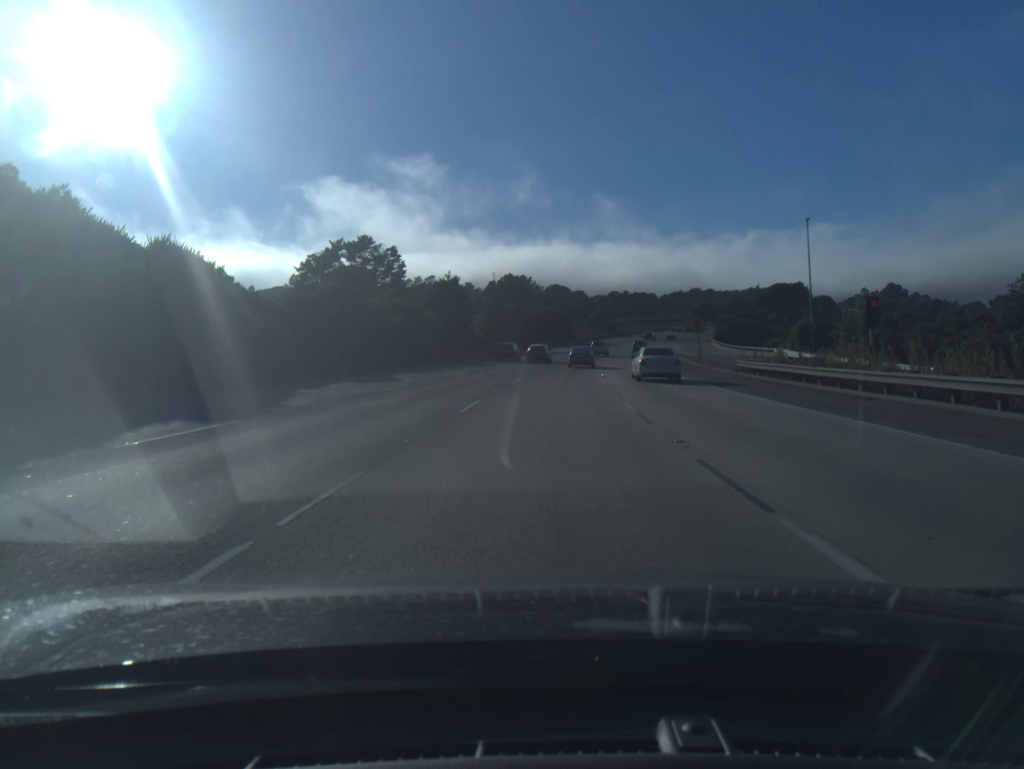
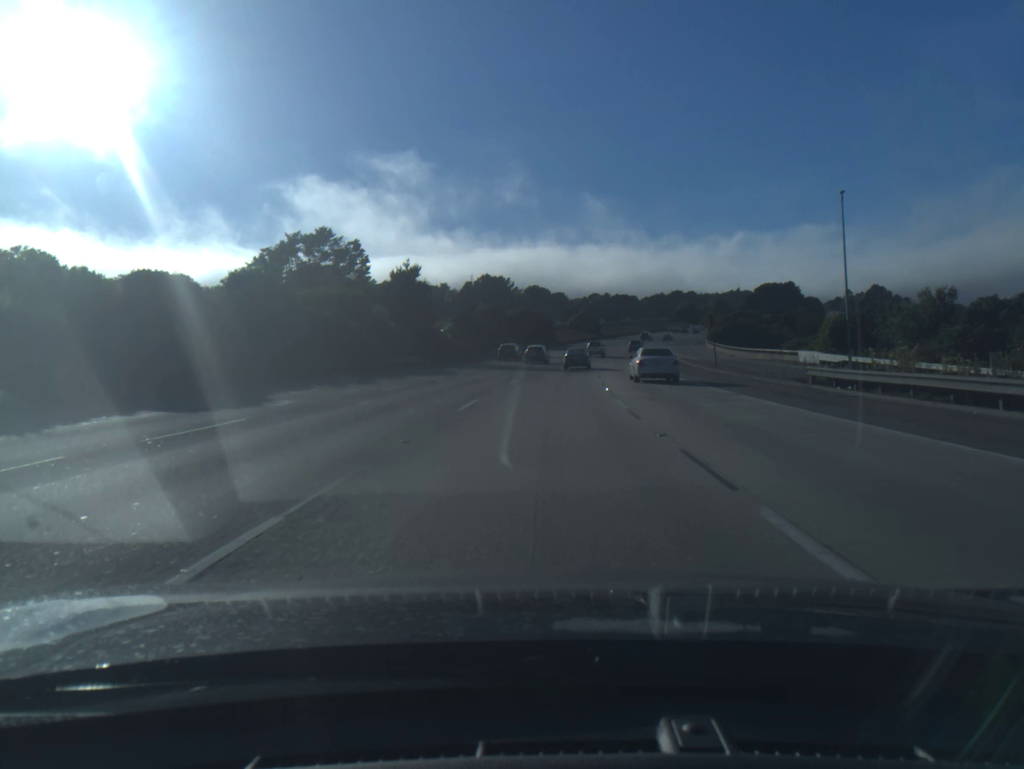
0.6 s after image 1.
(+0.2, +13.8) m; +2°
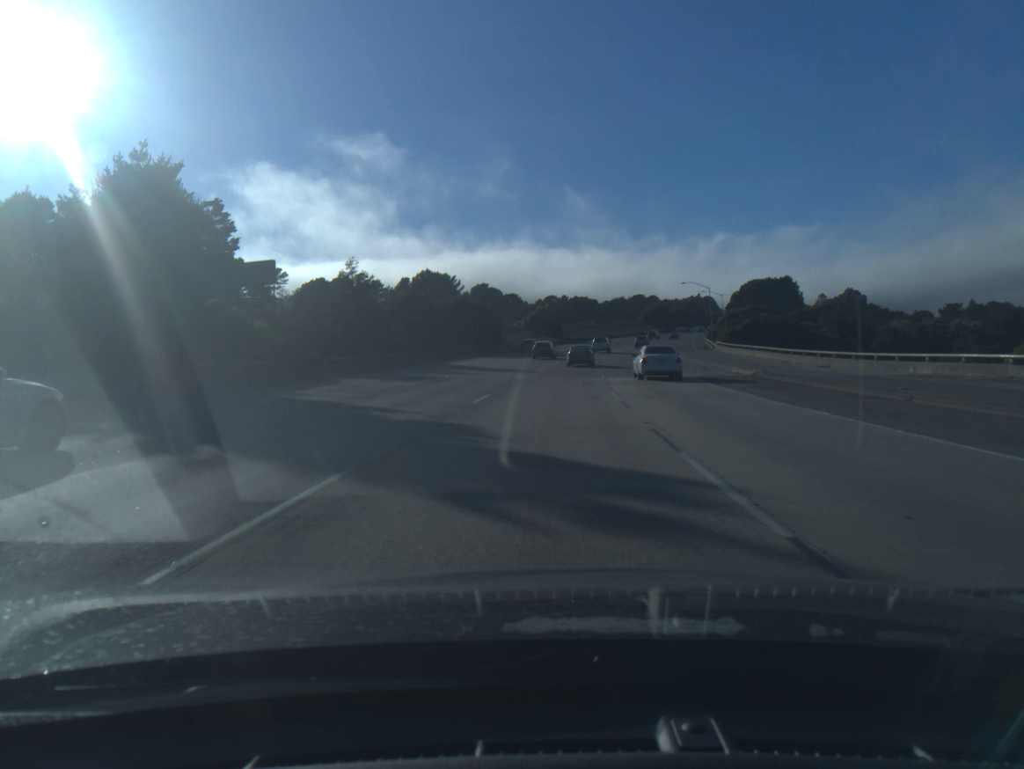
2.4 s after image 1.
(+1.2, +41.0) m; +3°
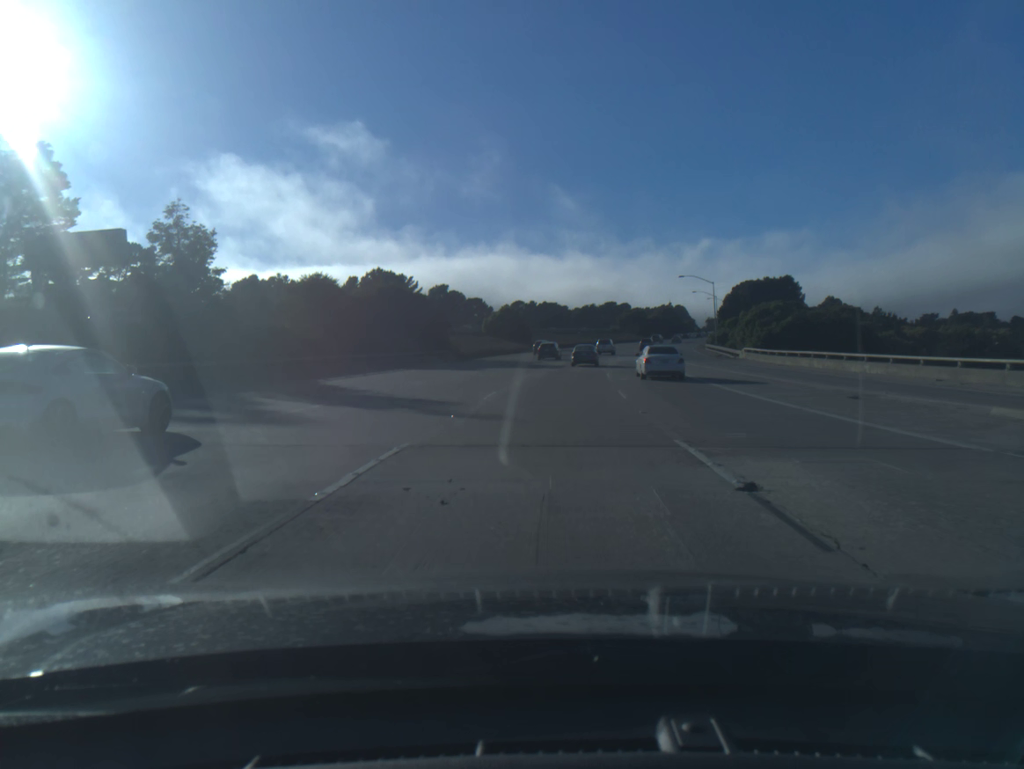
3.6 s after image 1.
(+0.5, +26.9) m; +2°
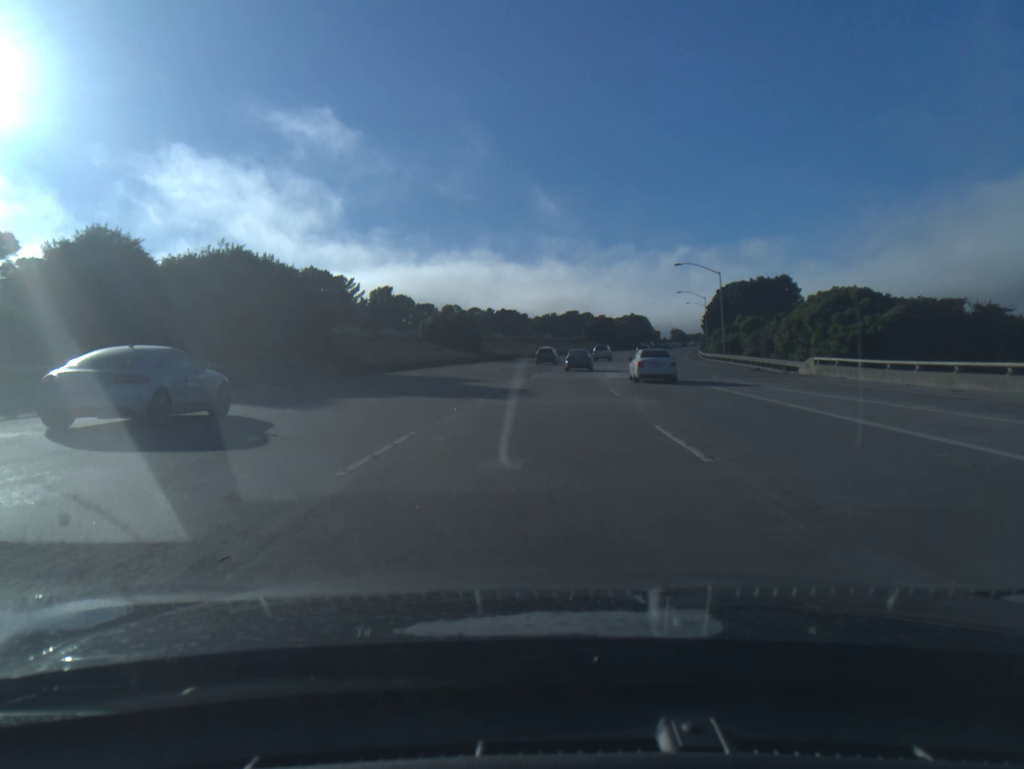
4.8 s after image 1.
(+0.7, +26.8) m; +3°
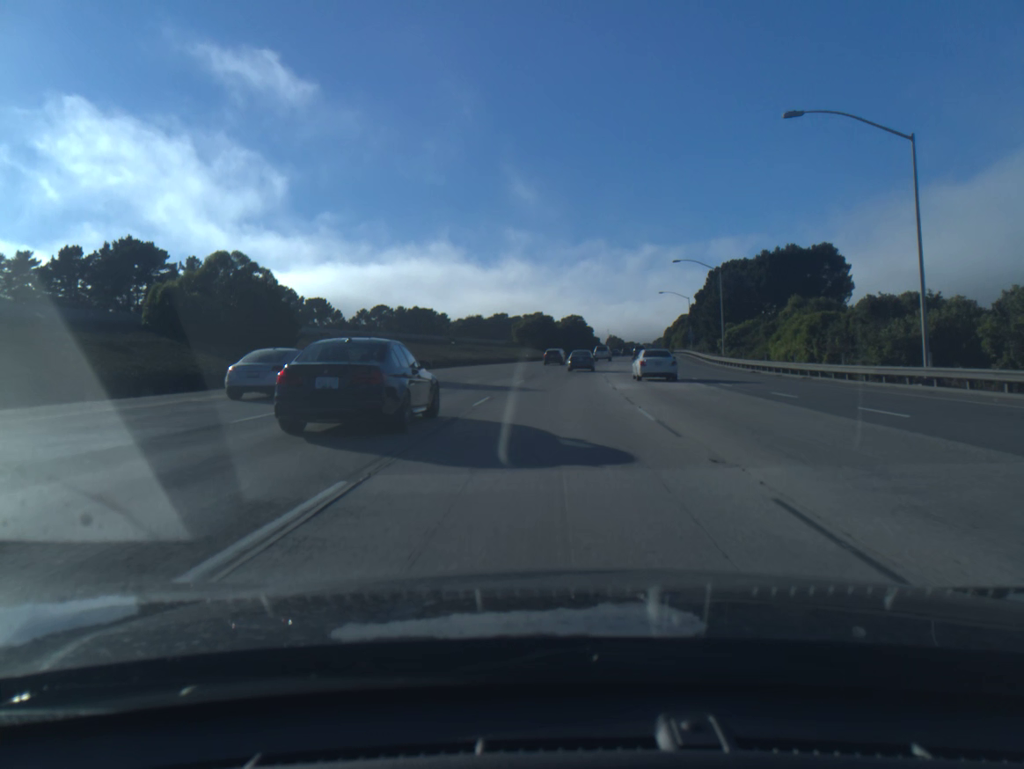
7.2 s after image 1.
(+2.2, +53.4) m; +5°
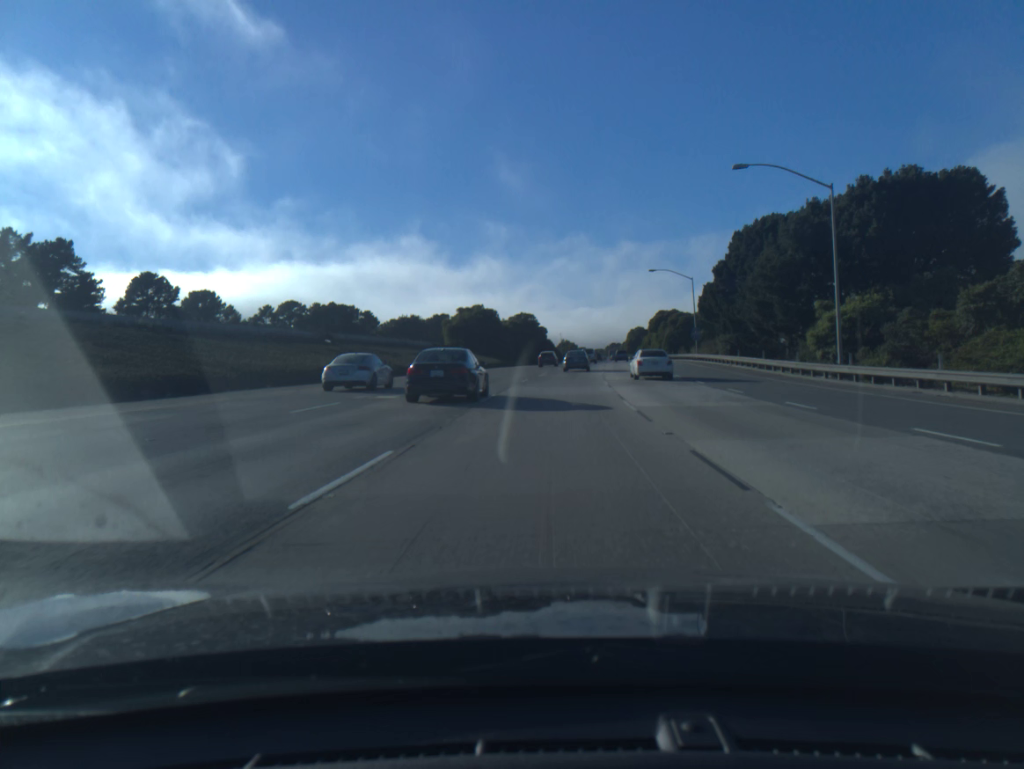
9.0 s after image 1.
(+1.4, +40.7) m; +4°
